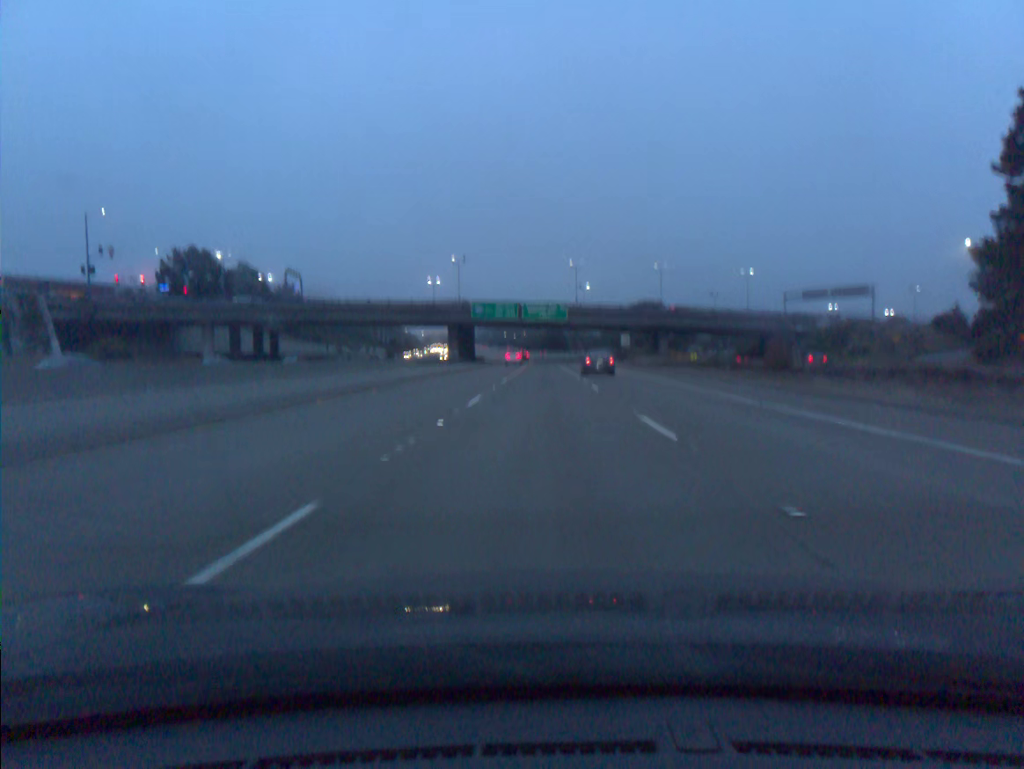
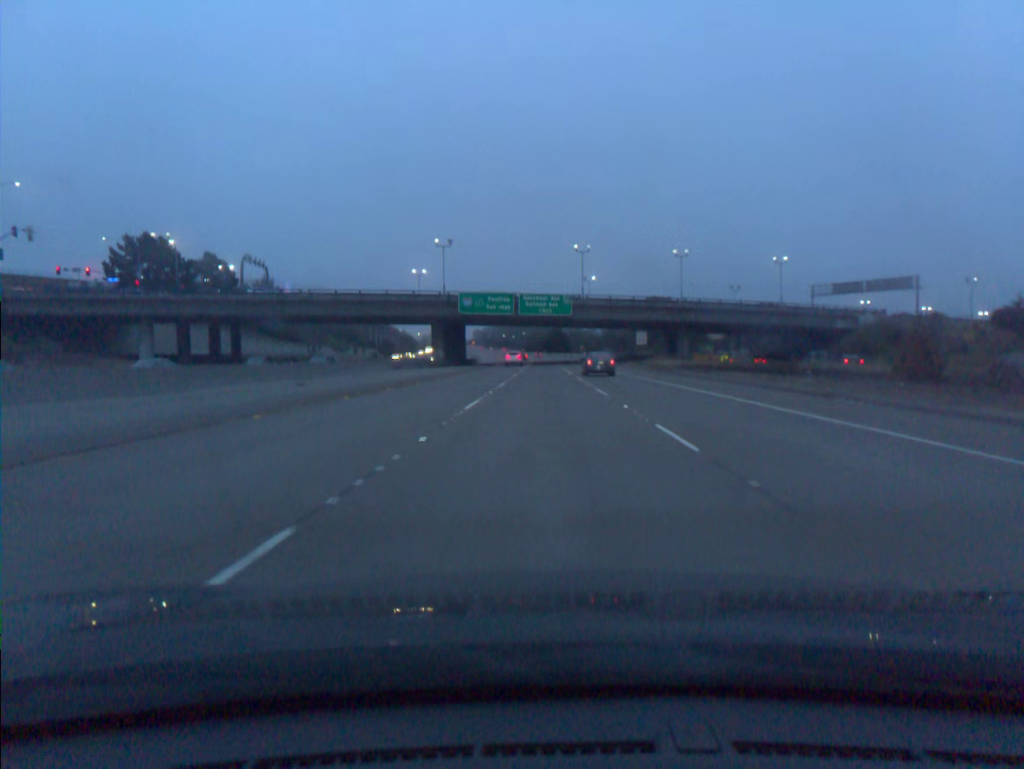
(0.0, +17.0) m; 0°
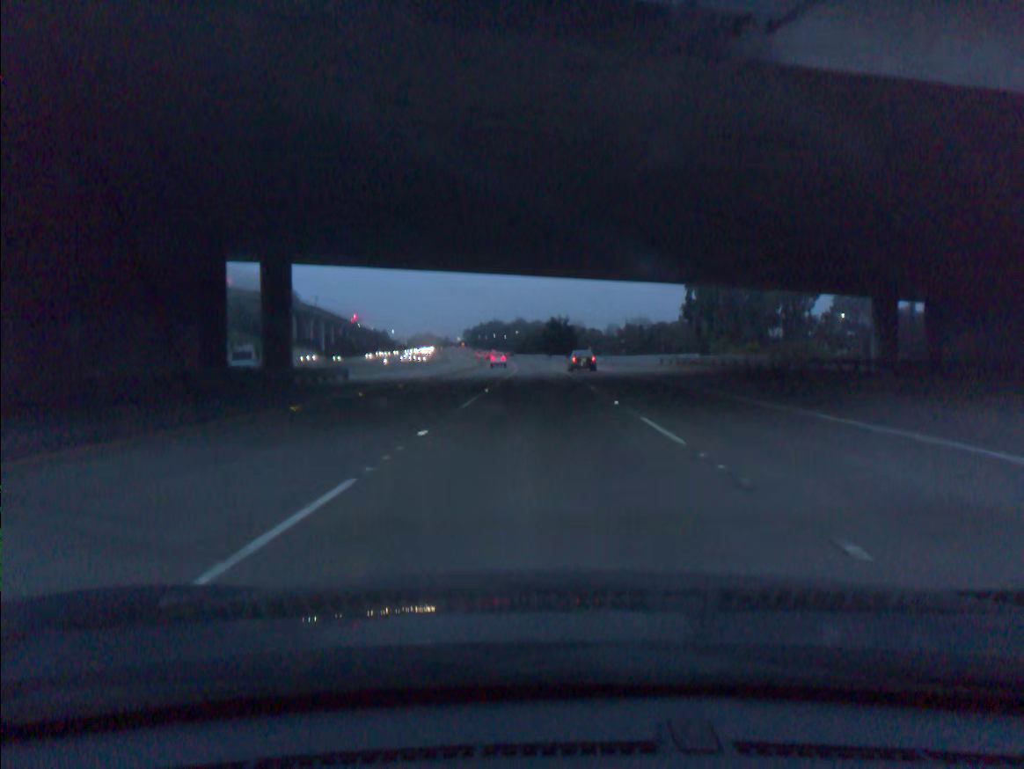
(+0.3, +86.2) m; 0°
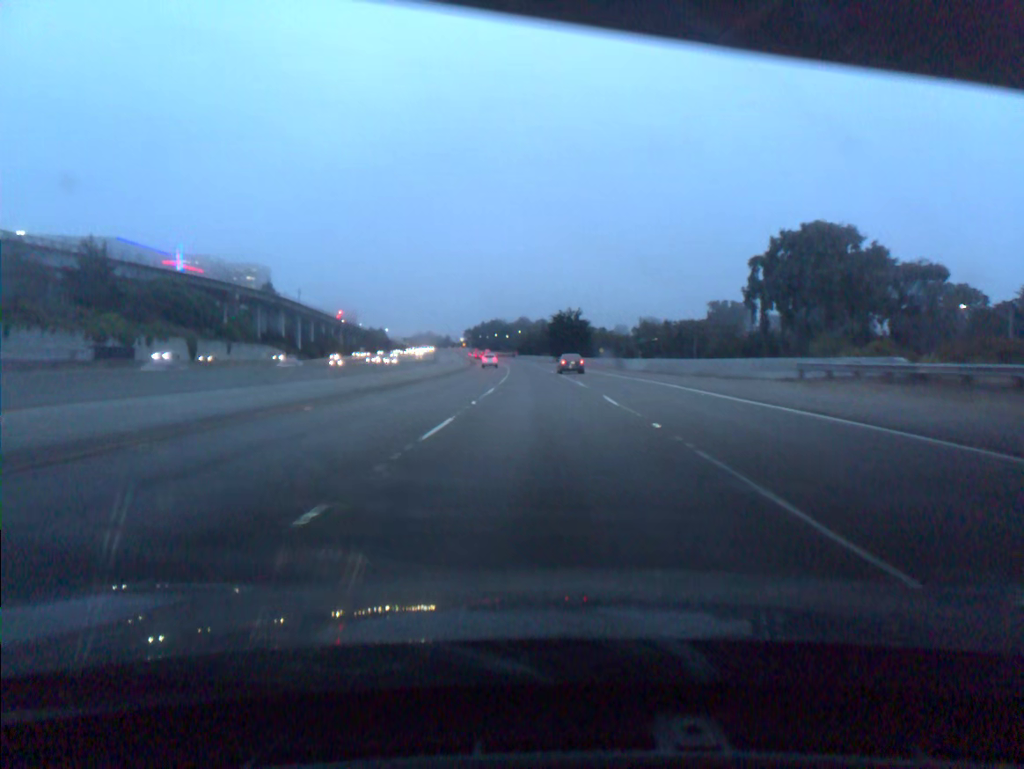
(-0.1, +35.2) m; 0°
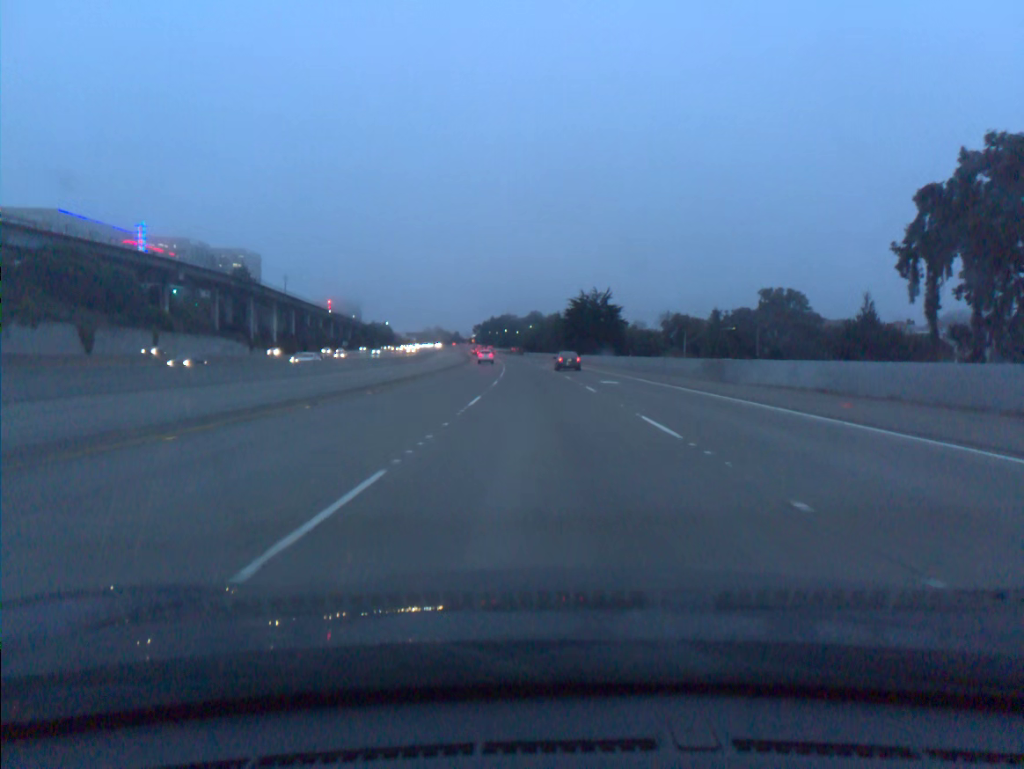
(-0.3, +35.8) m; -1°
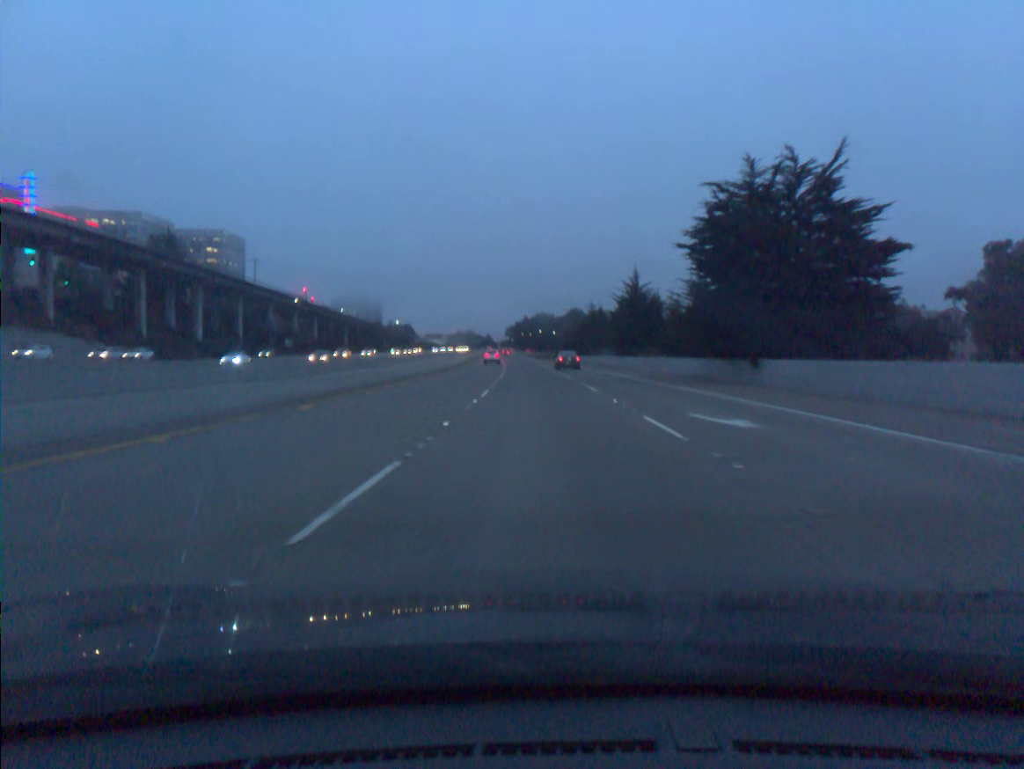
(-1.6, +72.6) m; -3°
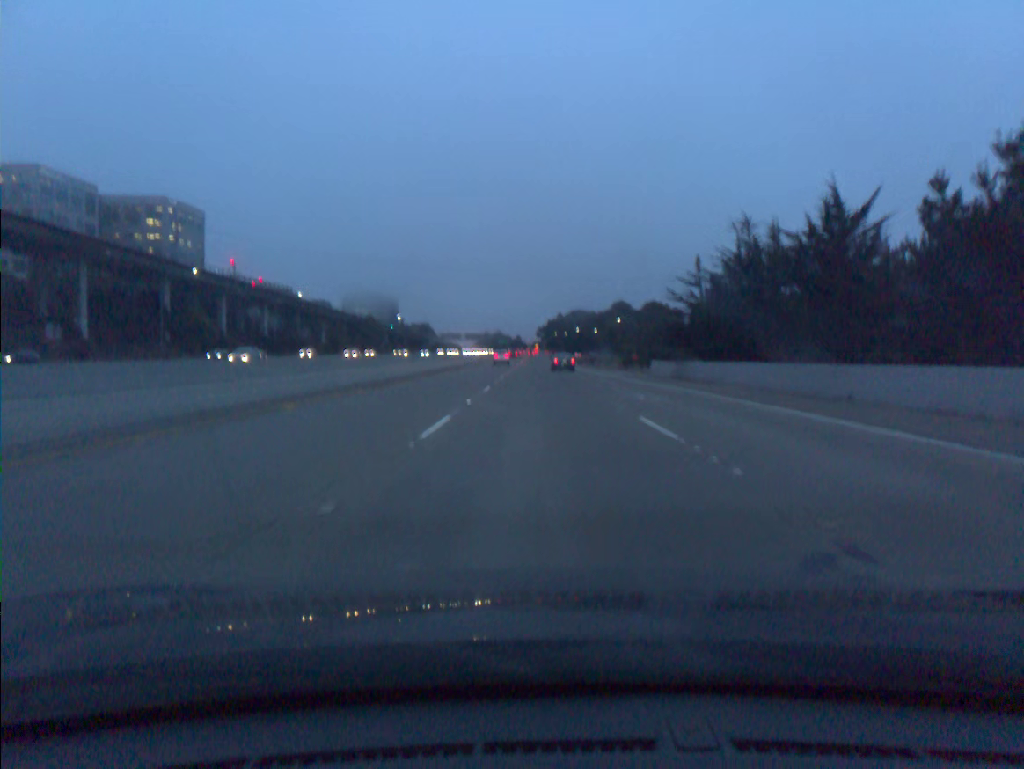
(-1.6, +72.8) m; -2°
